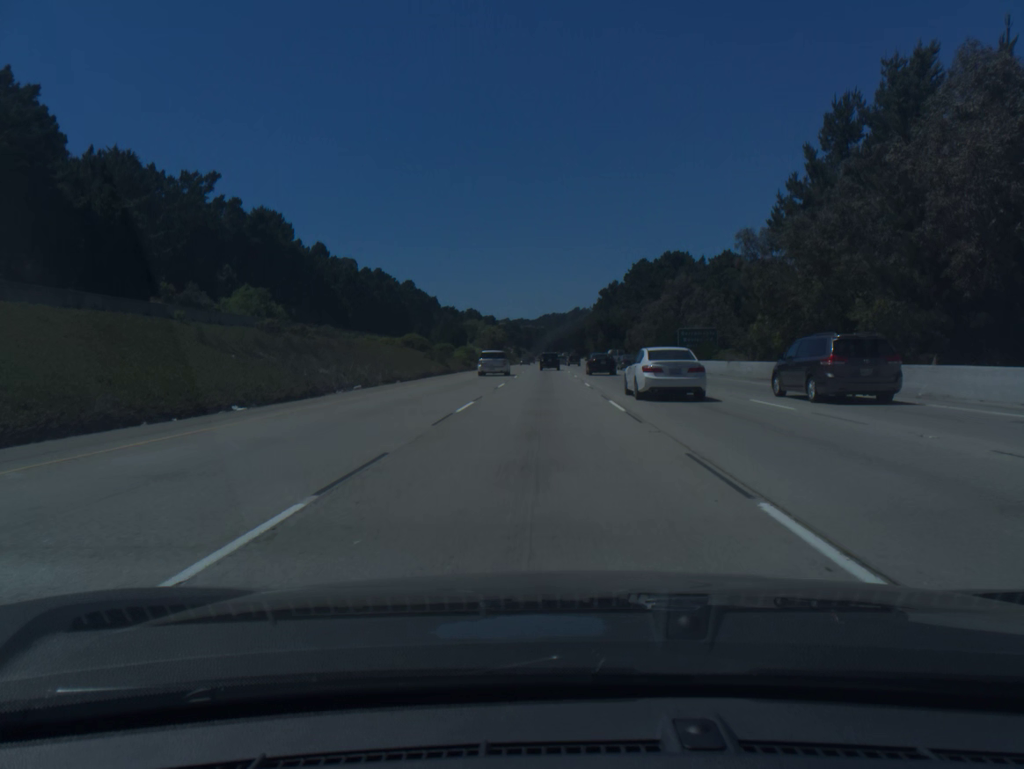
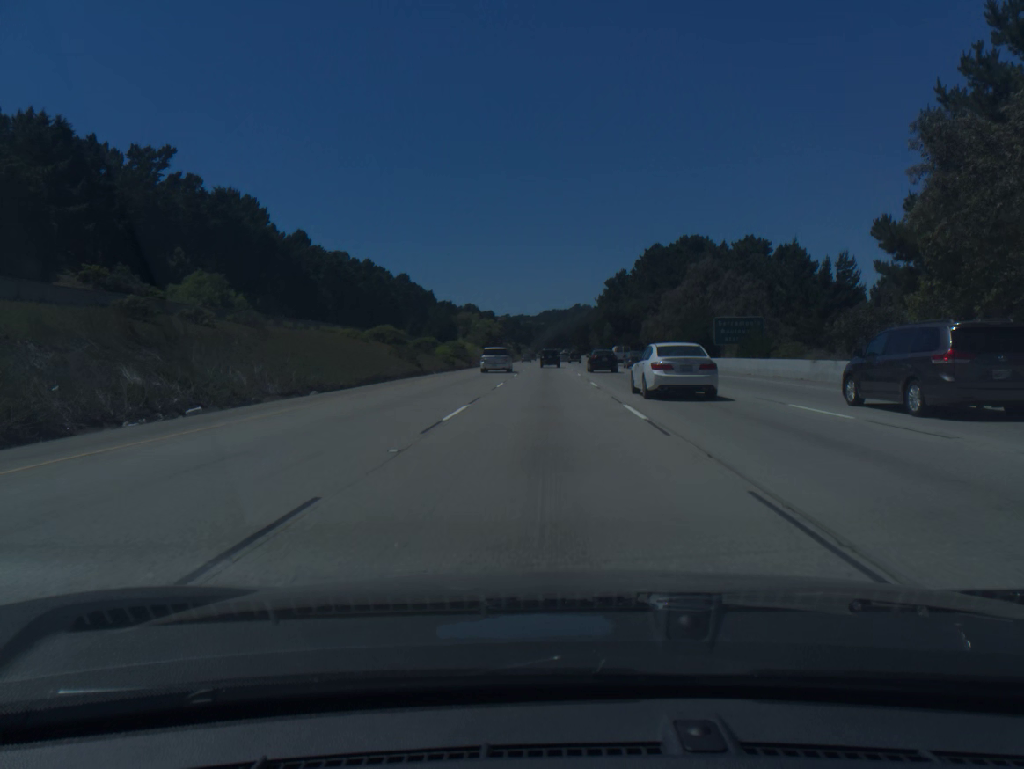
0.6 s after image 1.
(0.0, +17.5) m; 0°
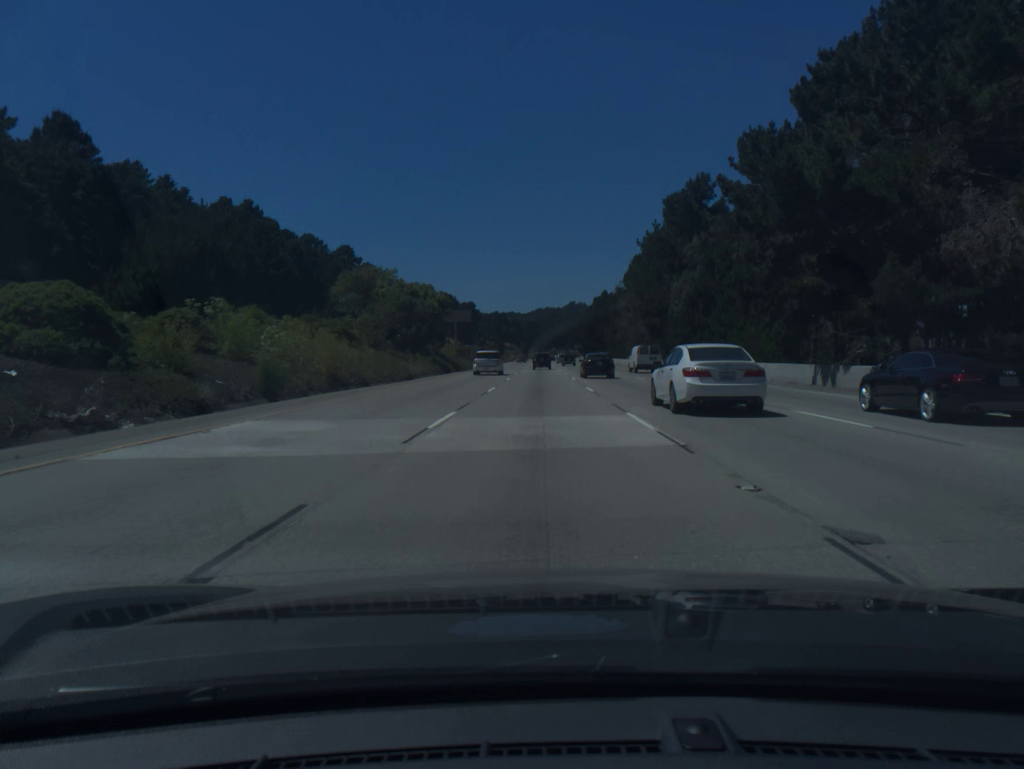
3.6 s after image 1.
(+0.4, +88.6) m; +1°
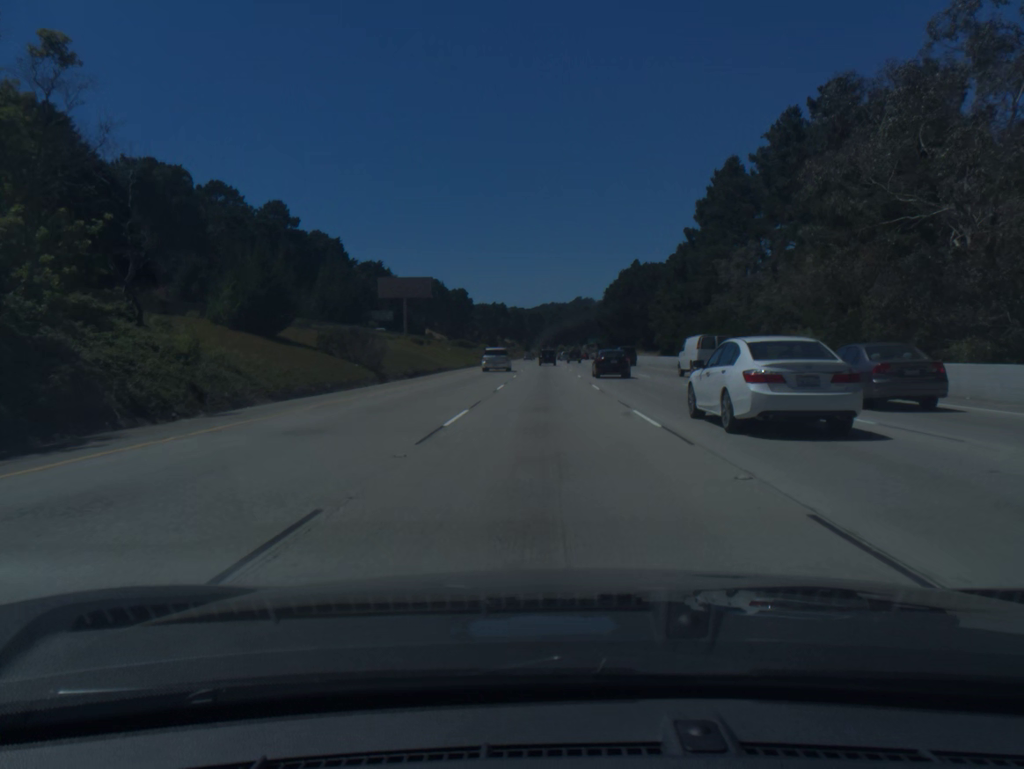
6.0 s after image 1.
(-0.5, +72.7) m; -1°
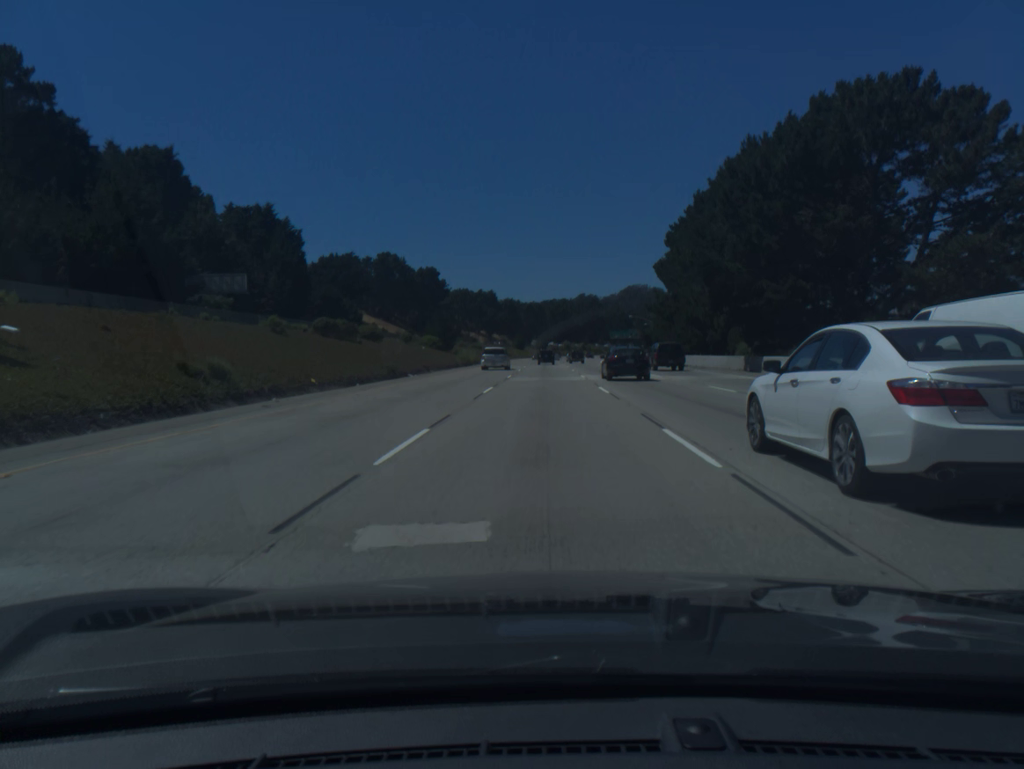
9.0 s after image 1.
(+0.4, +92.5) m; 0°
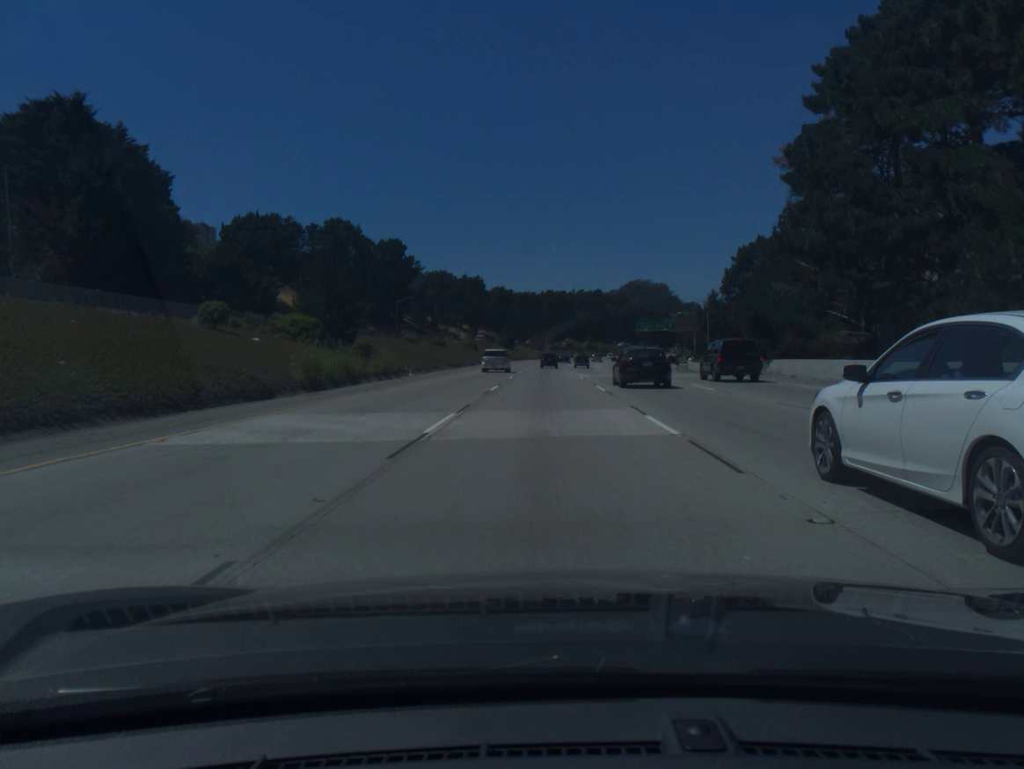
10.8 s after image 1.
(0.0, +55.2) m; 0°
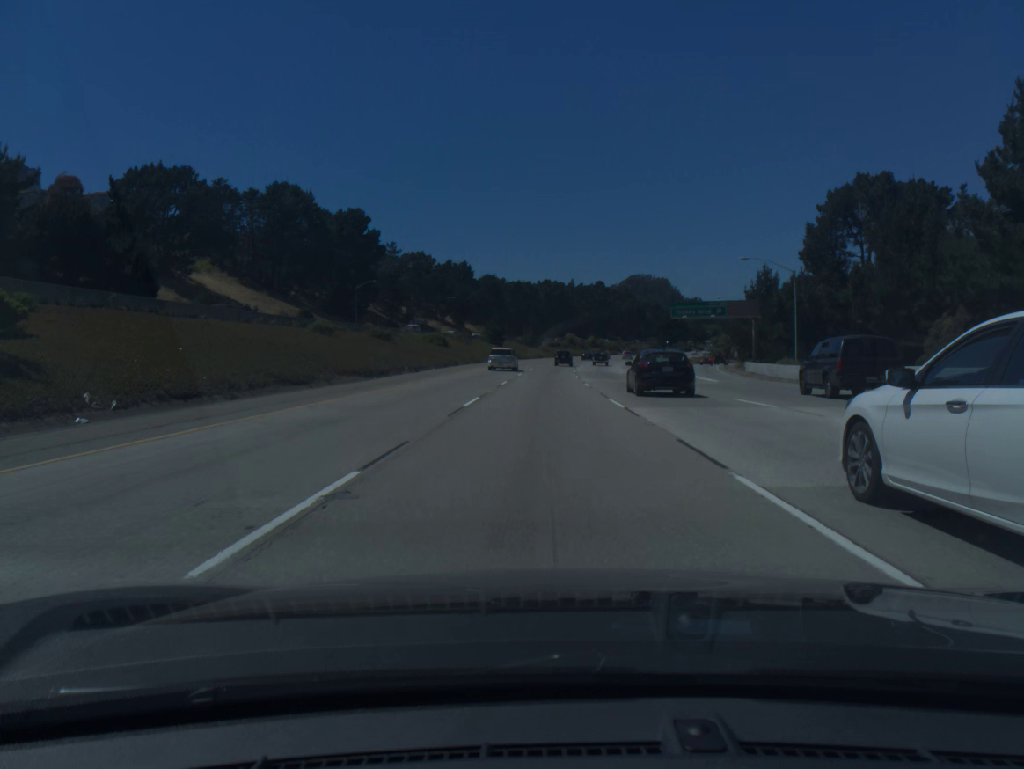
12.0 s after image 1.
(+0.1, +36.7) m; 0°
